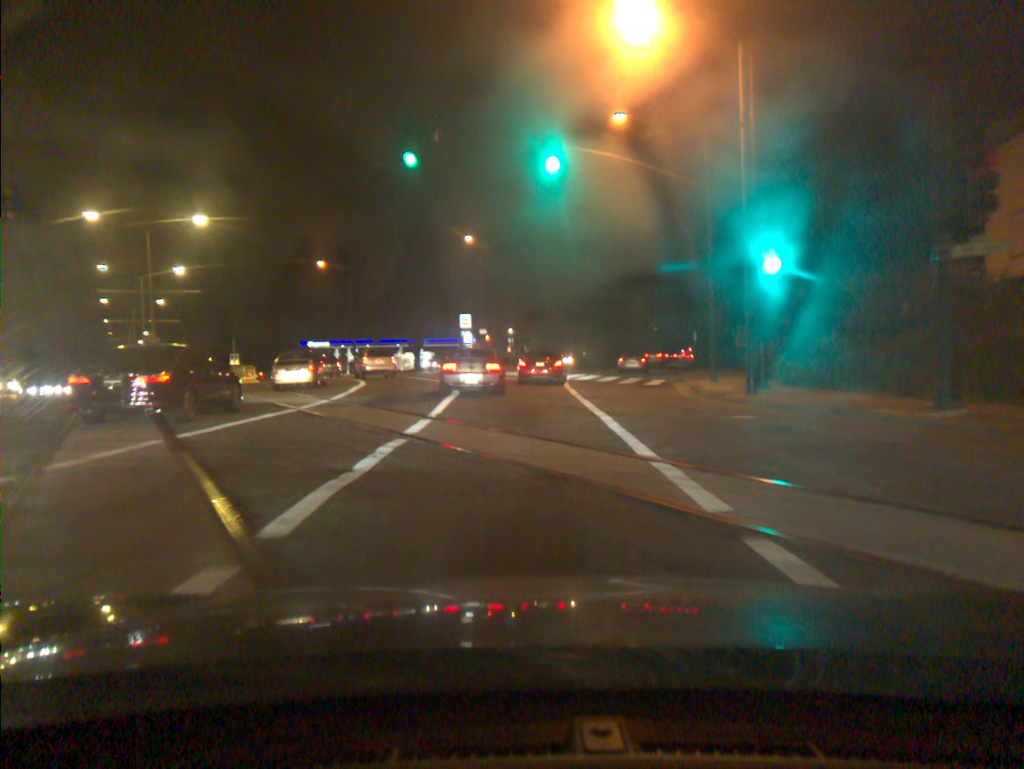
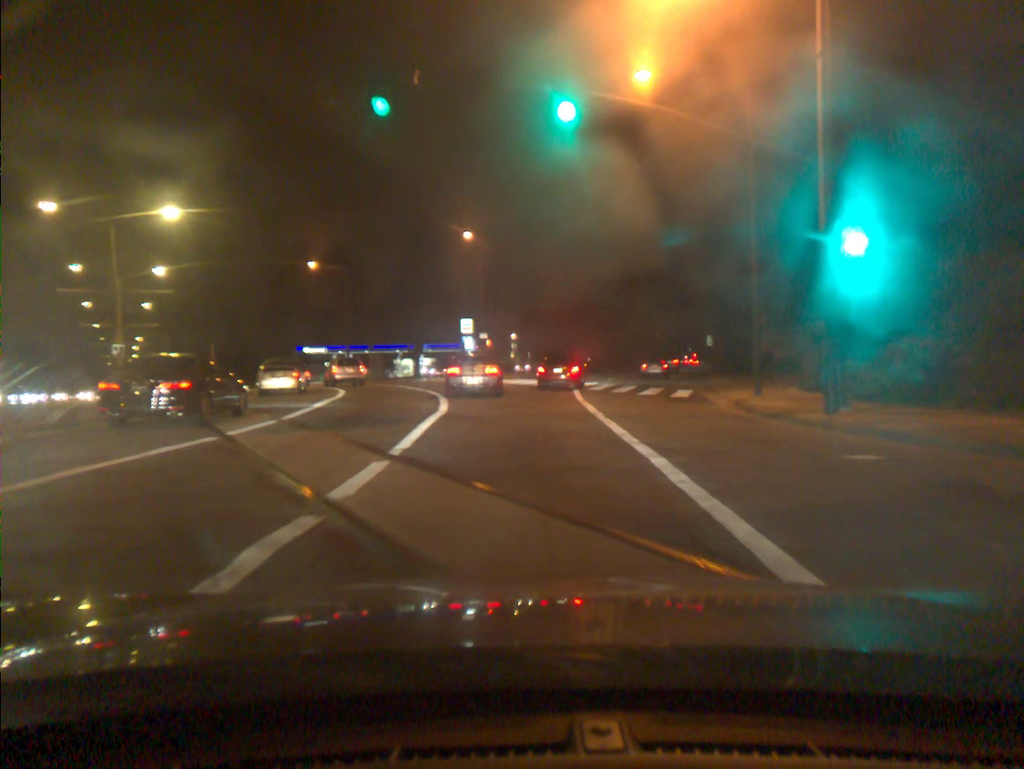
(0.0, +5.0) m; 0°
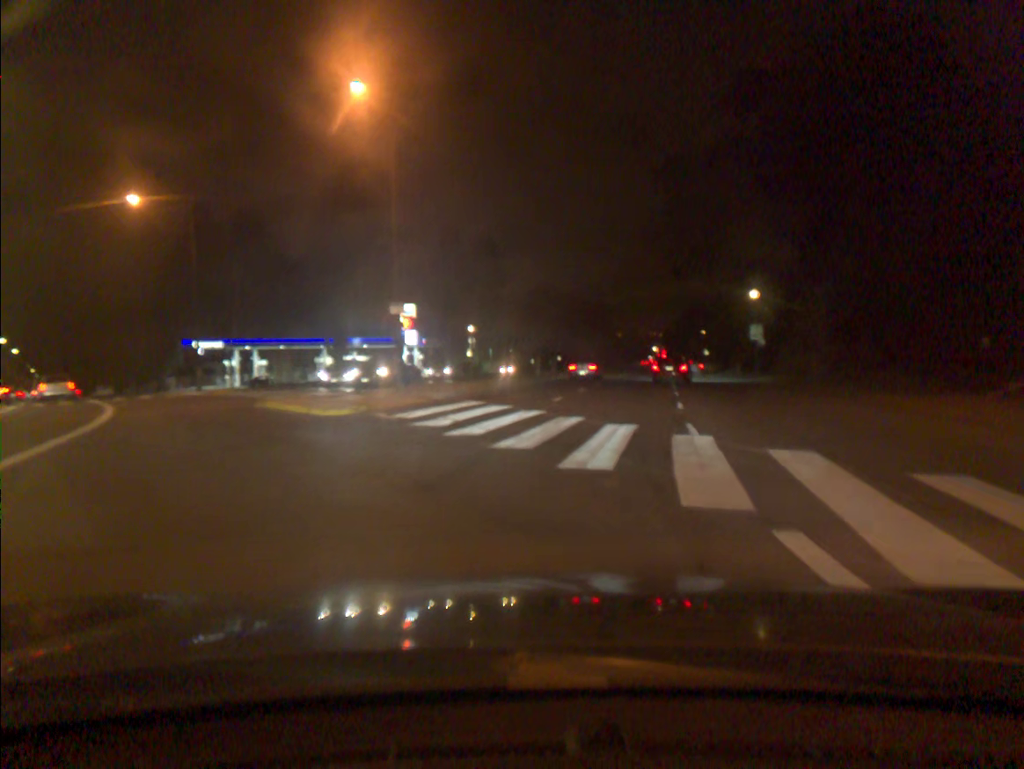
(+0.2, +28.2) m; +3°
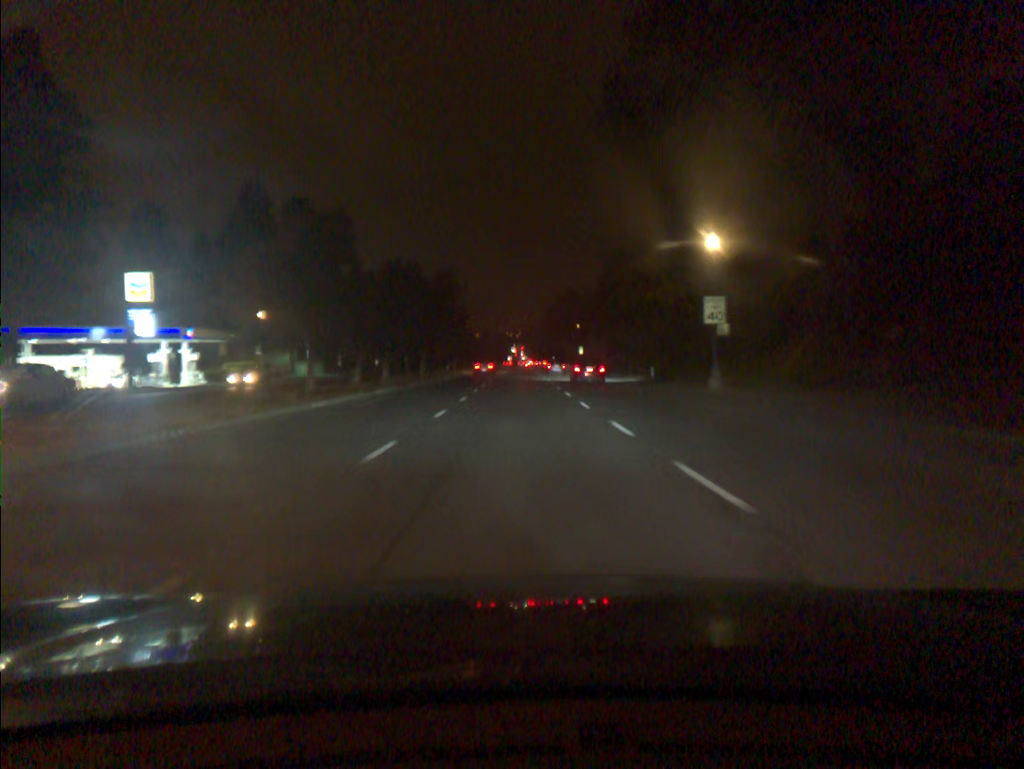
(+3.7, +28.2) m; +10°
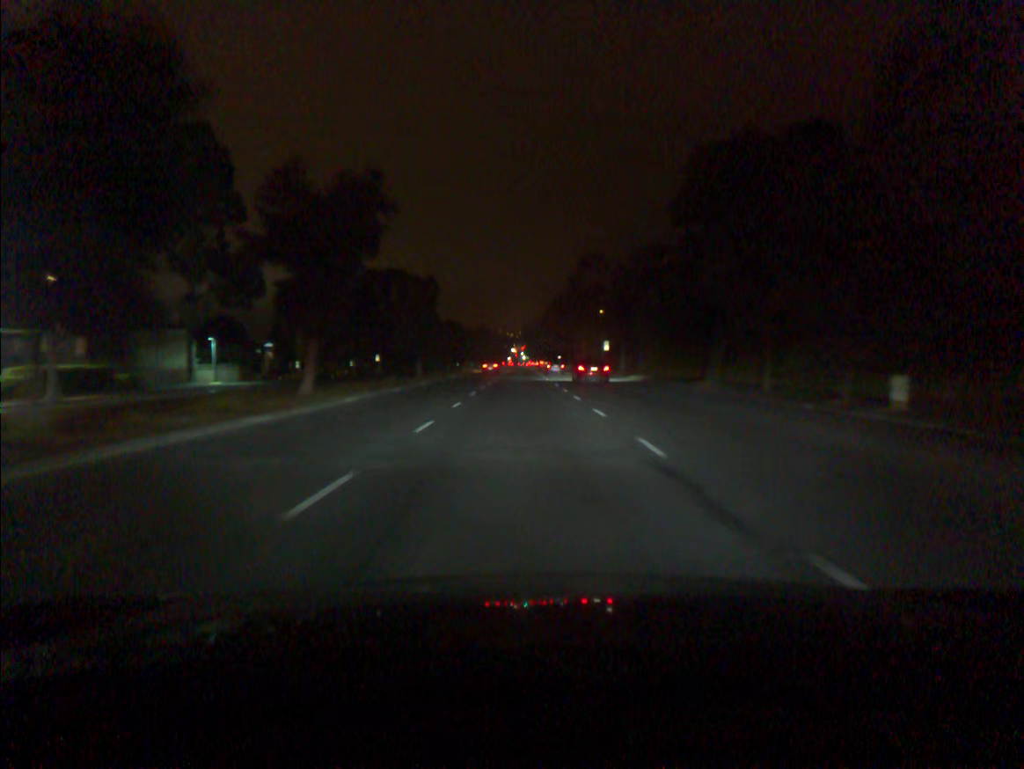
(+0.1, +32.6) m; 0°
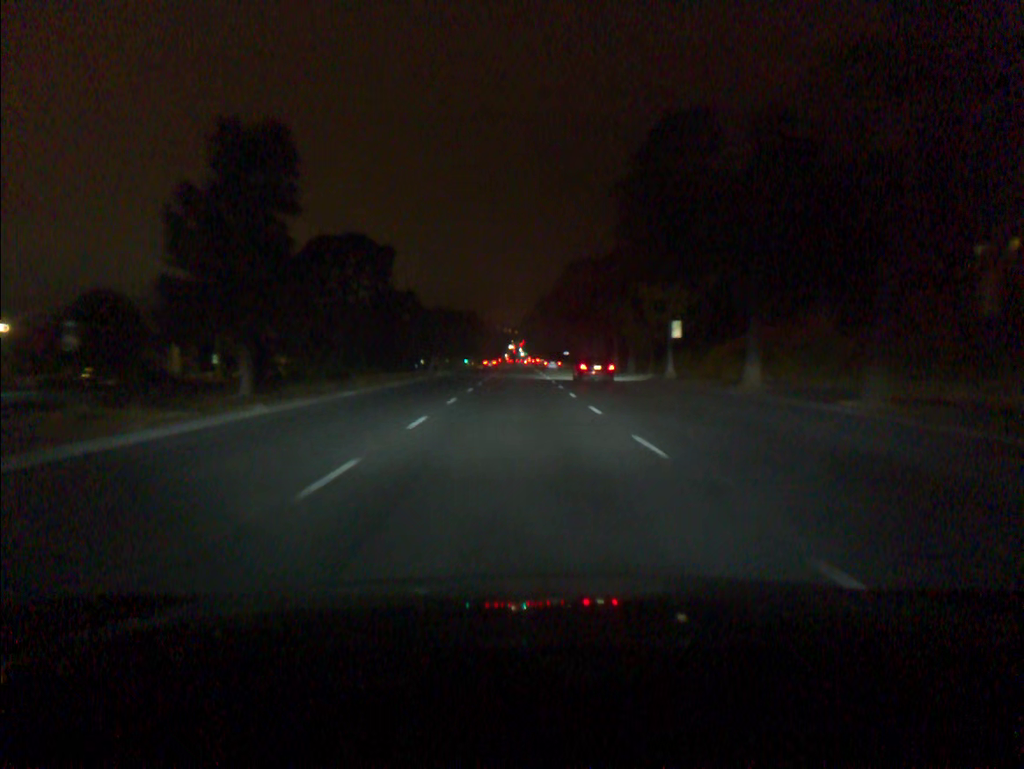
(0.0, +36.5) m; 0°
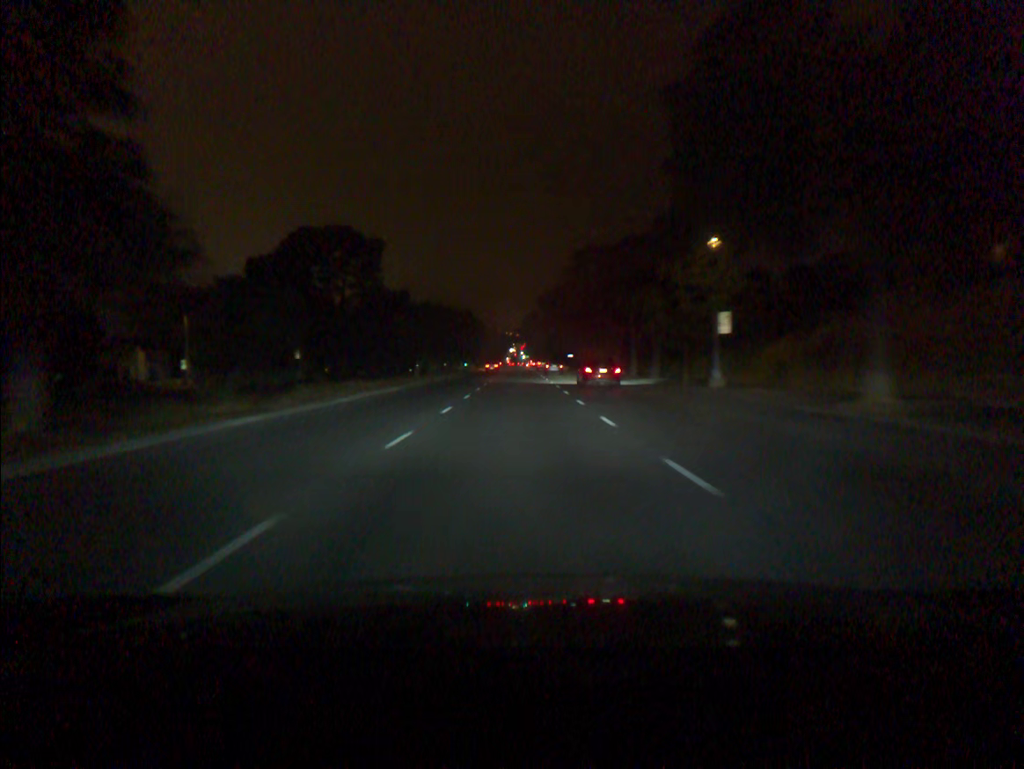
(0.0, +9.7) m; 0°
